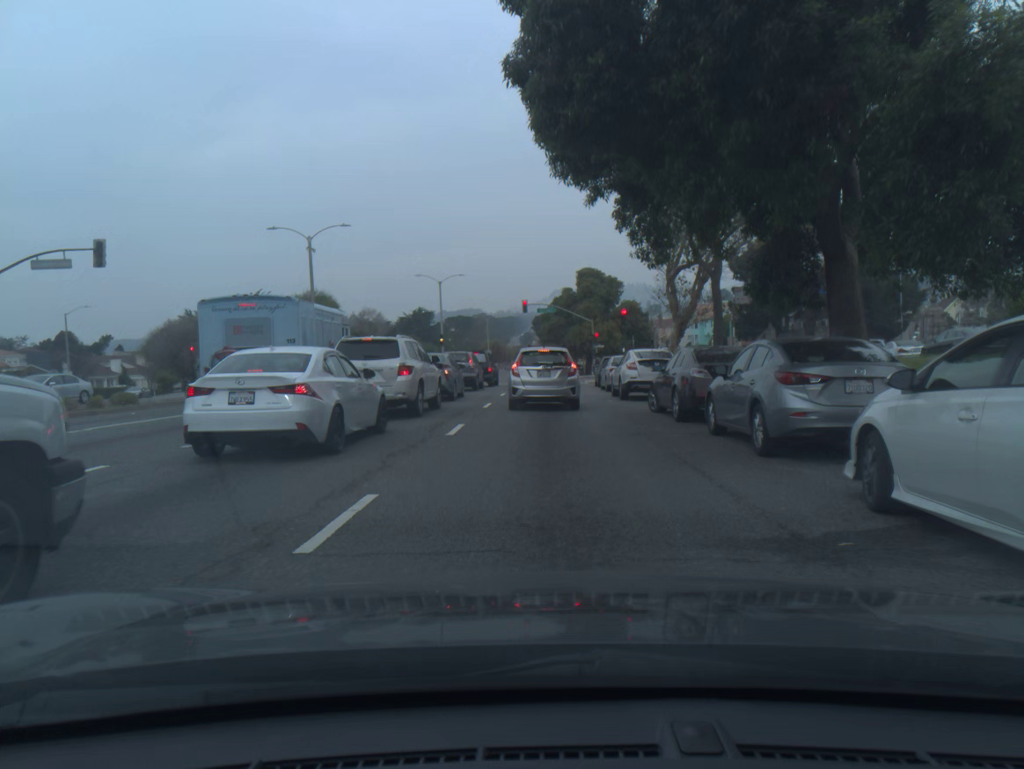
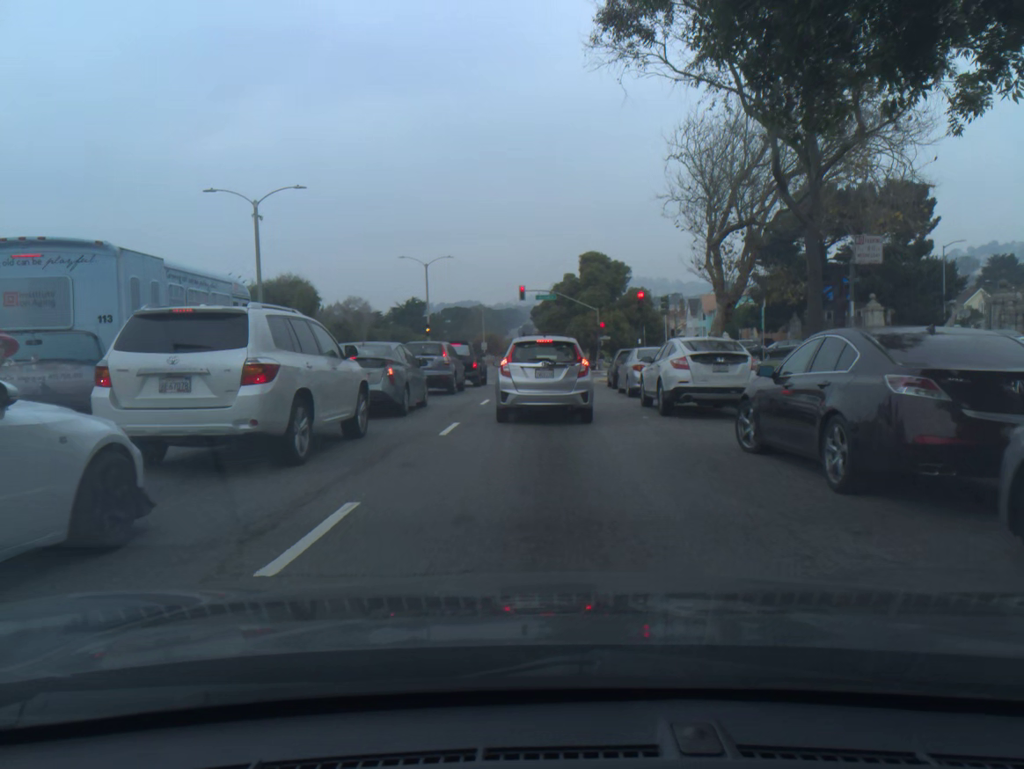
(0.0, +8.3) m; 0°
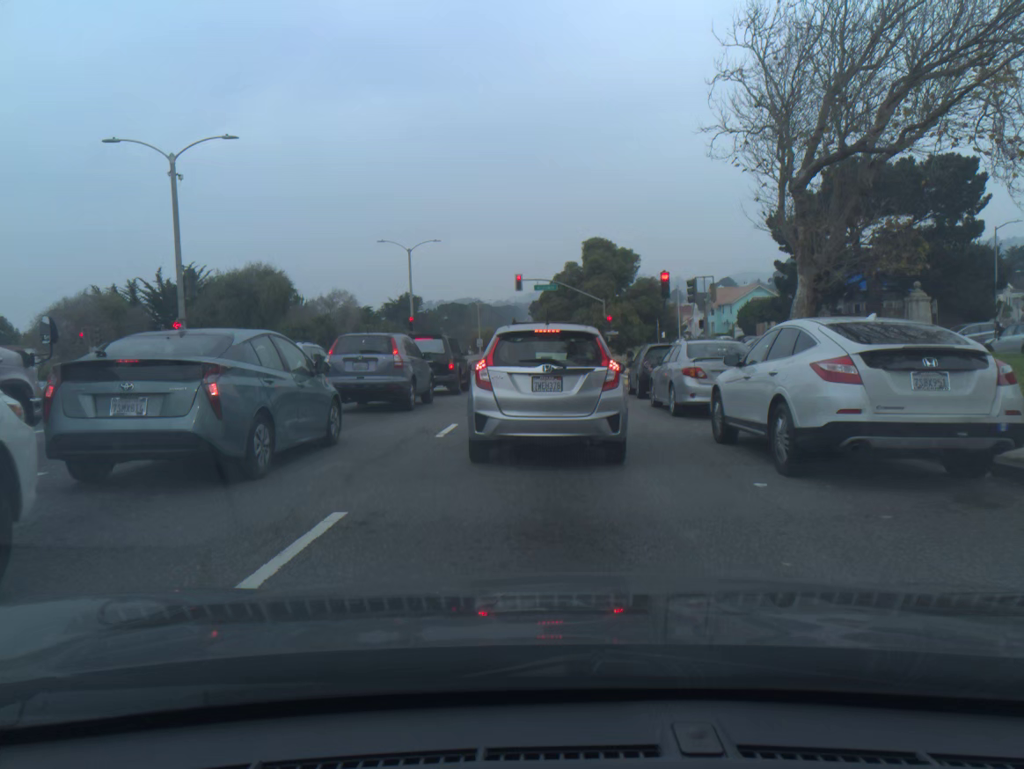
(0.0, +8.0) m; 0°
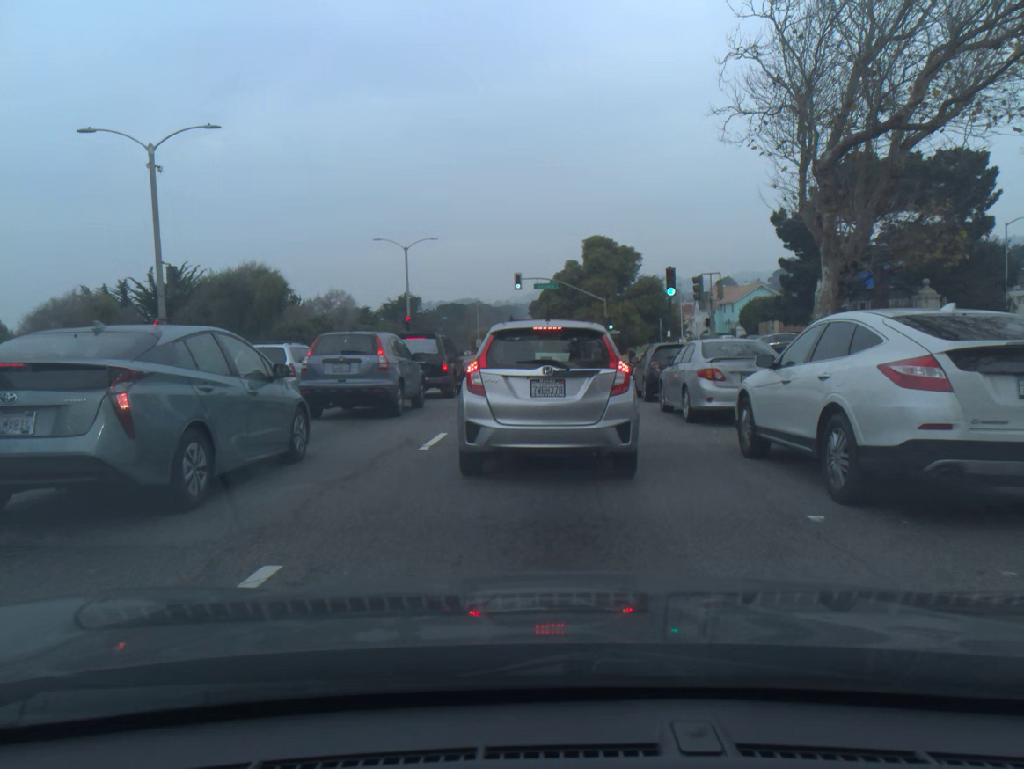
(0.0, +1.5) m; 0°
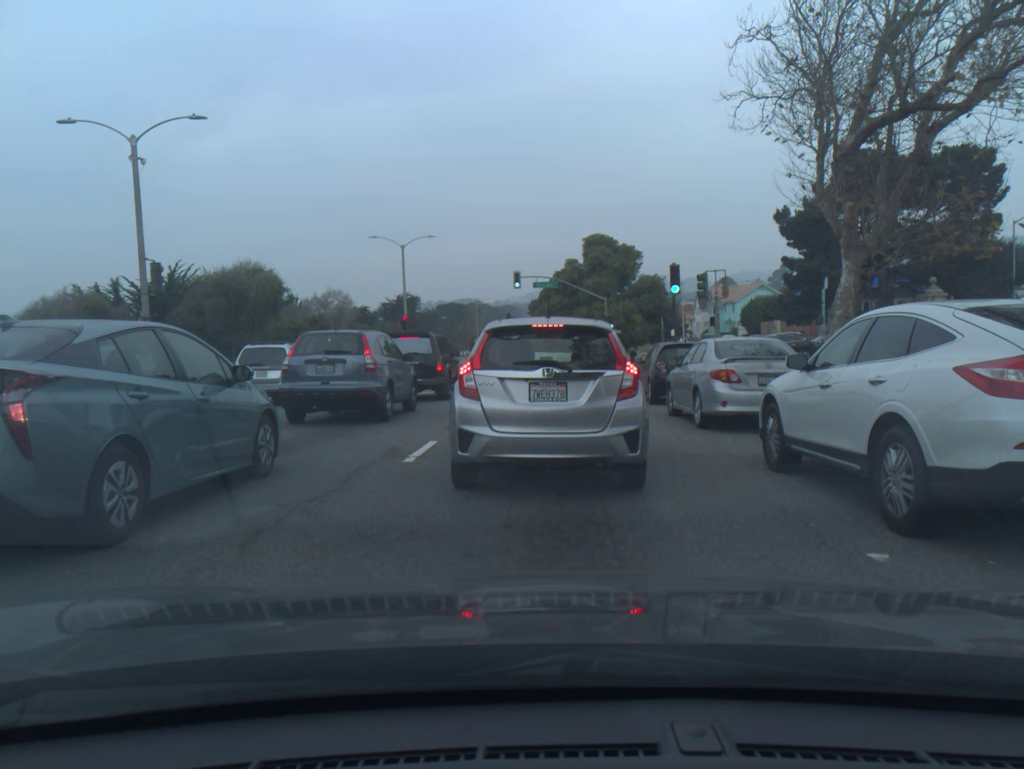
(0.0, +1.1) m; 0°
